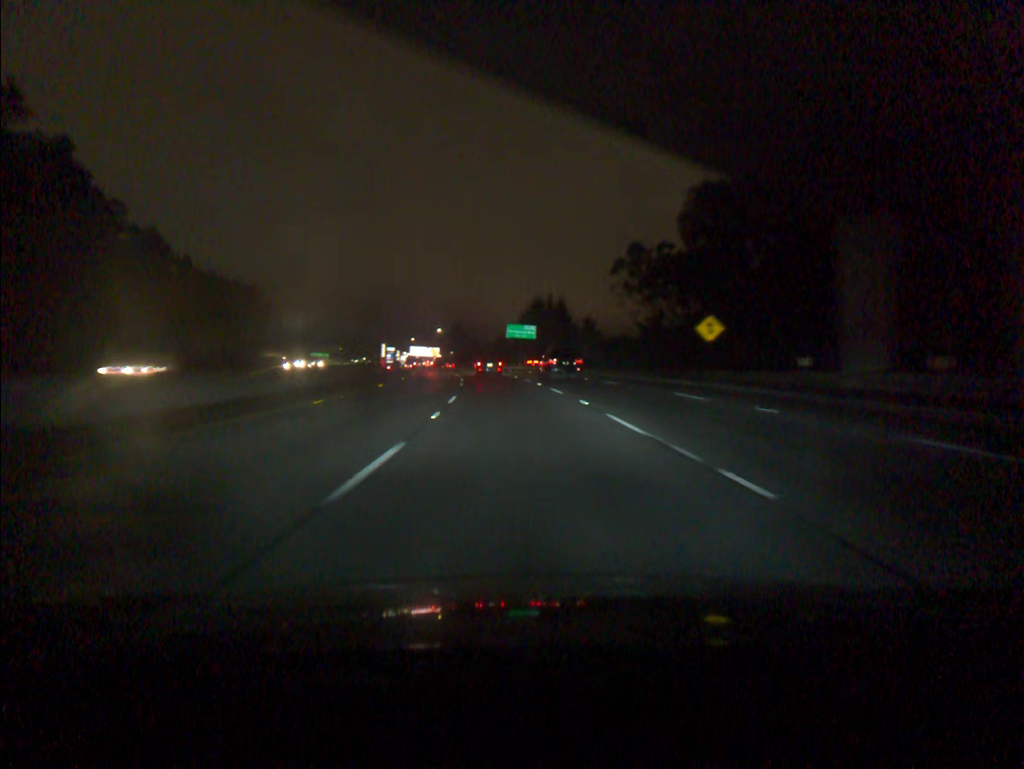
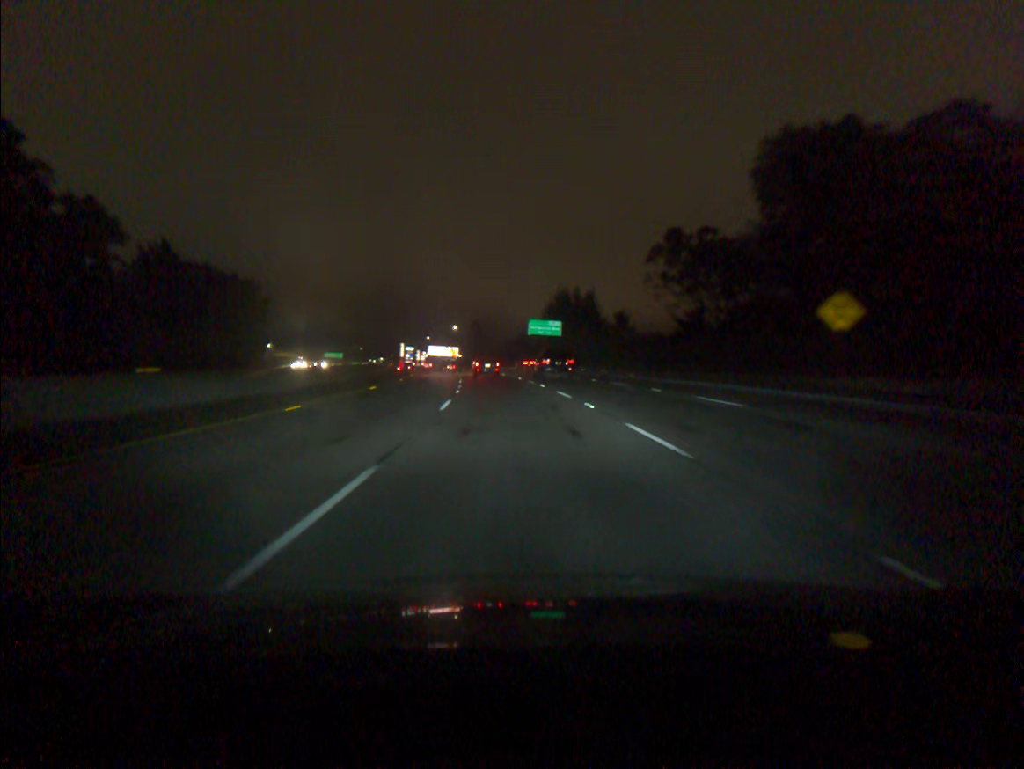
(-0.2, +17.2) m; -2°
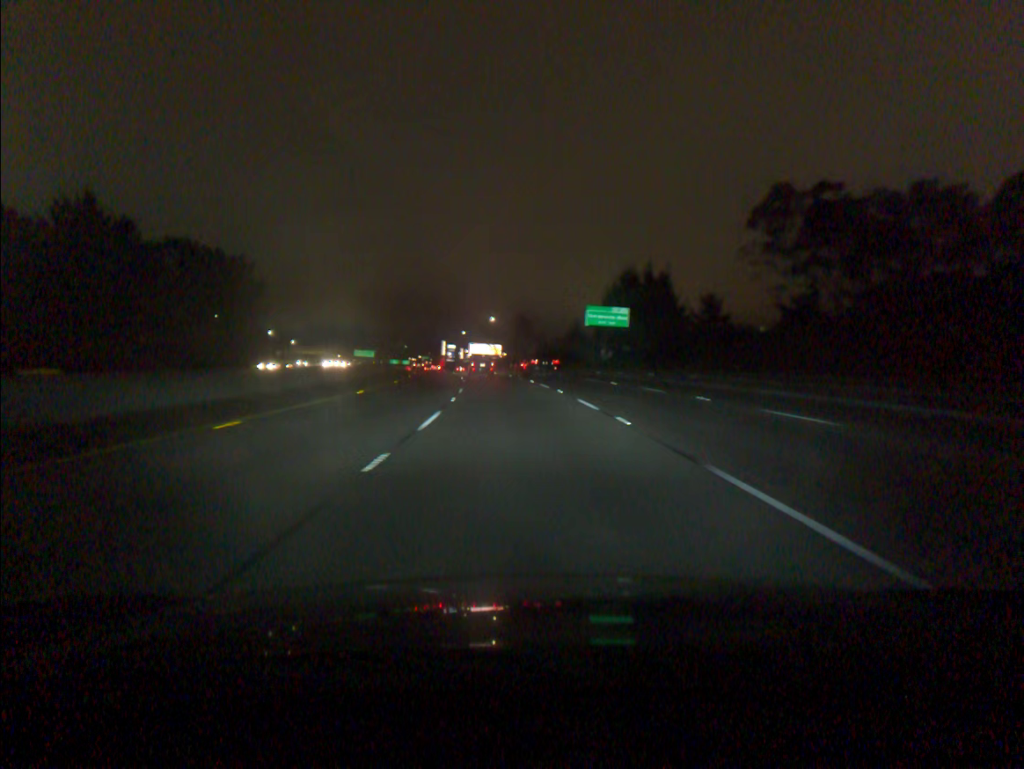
(-1.0, +34.4) m; -3°
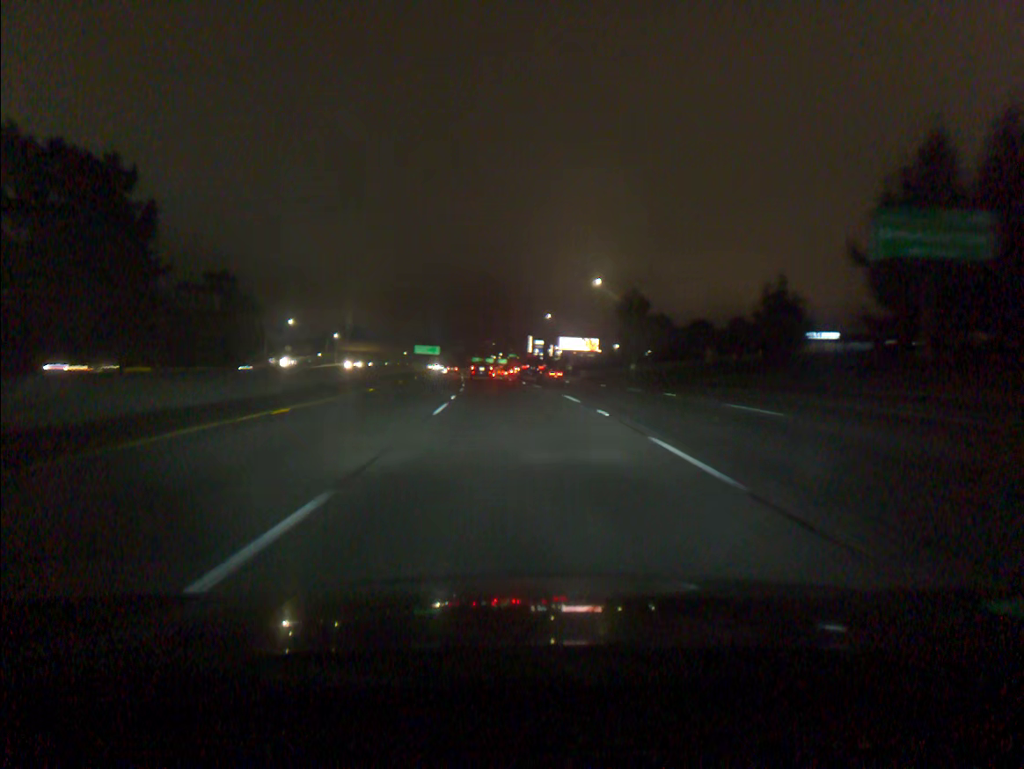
(-3.8, +69.5) m; -7°
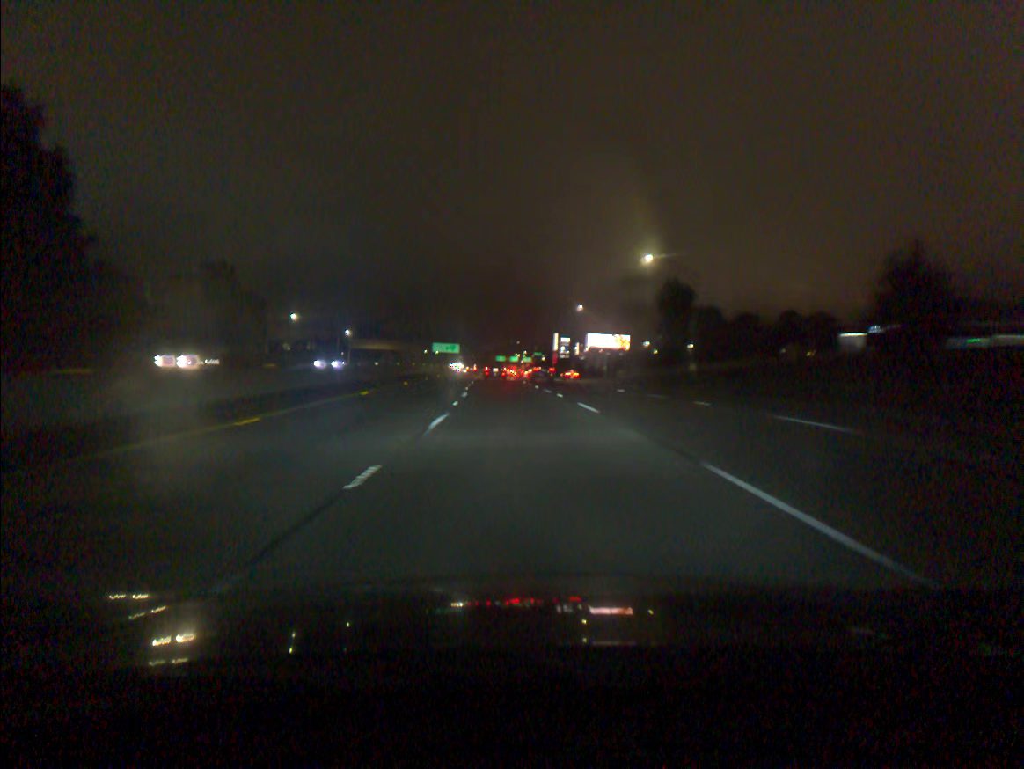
(-0.3, +17.6) m; -2°
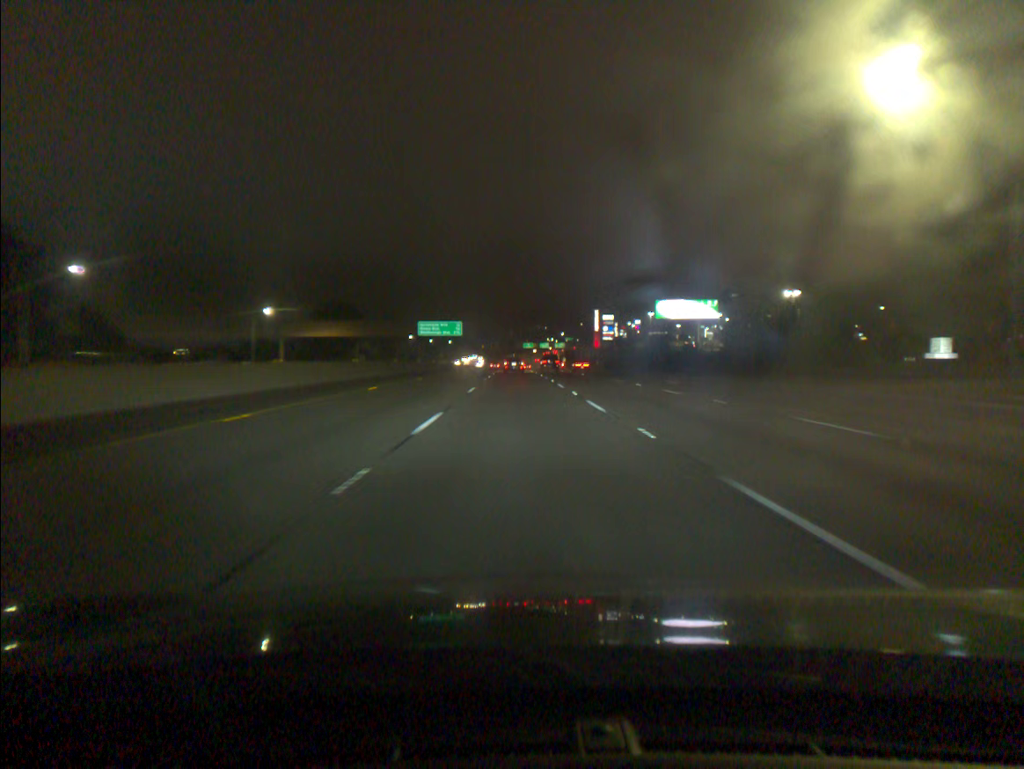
(-3.0, +88.5) m; -2°
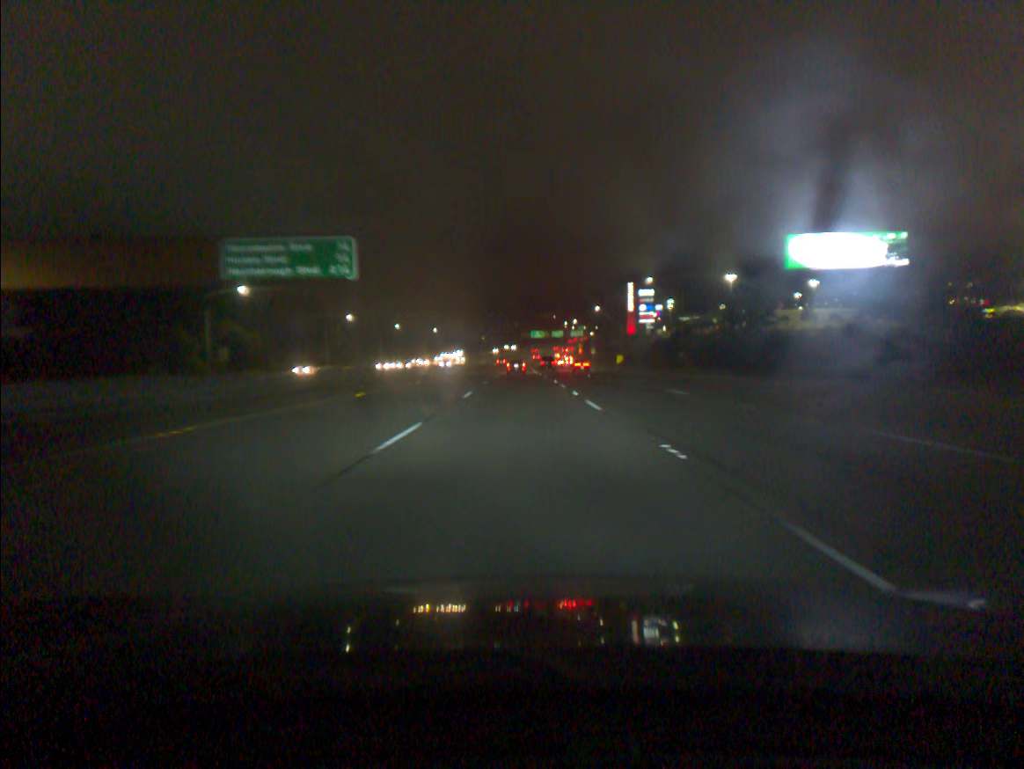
(-0.4, +90.0) m; 0°
